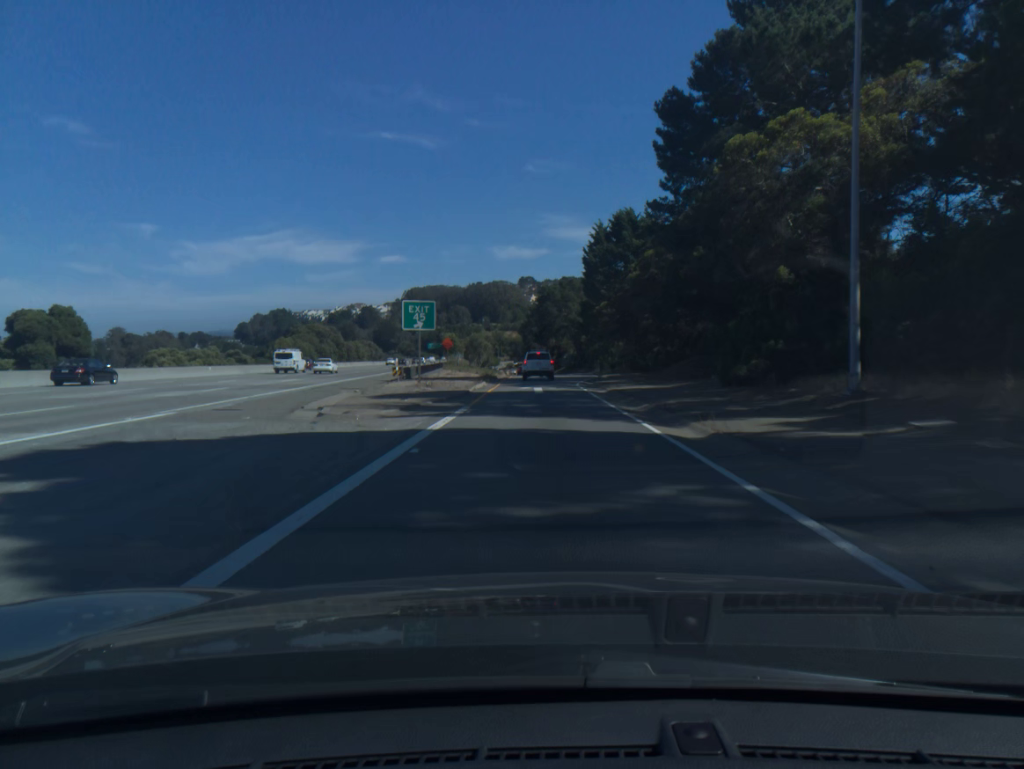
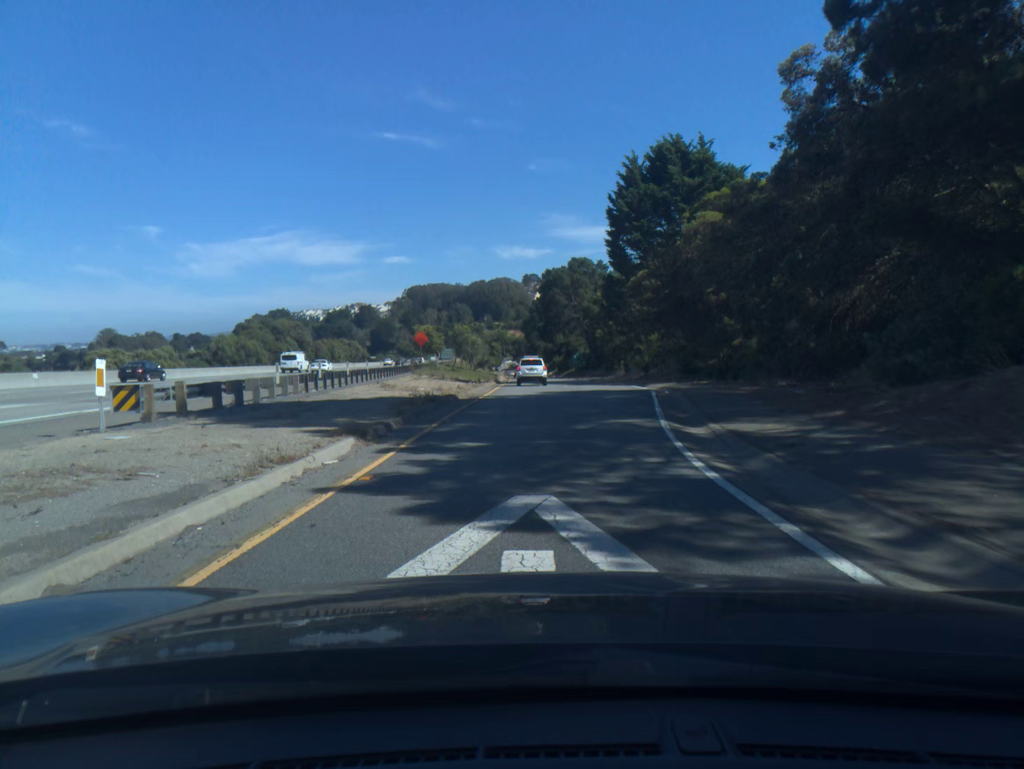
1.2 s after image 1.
(-0.1, +27.7) m; 0°
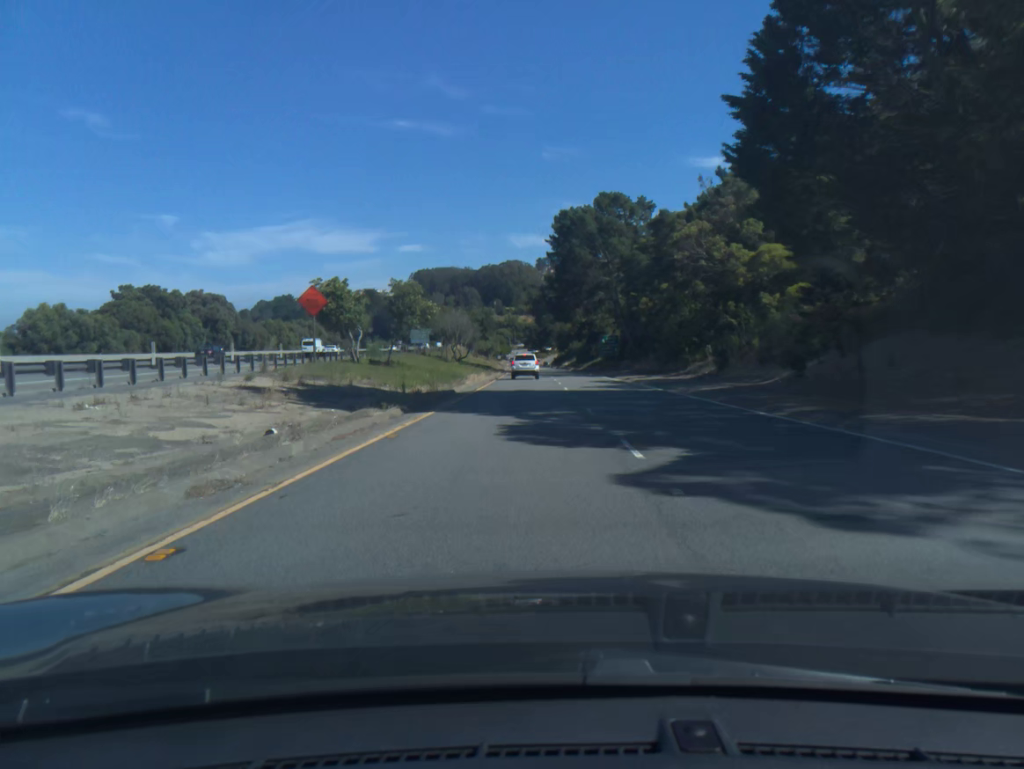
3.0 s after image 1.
(+0.1, +40.3) m; -1°
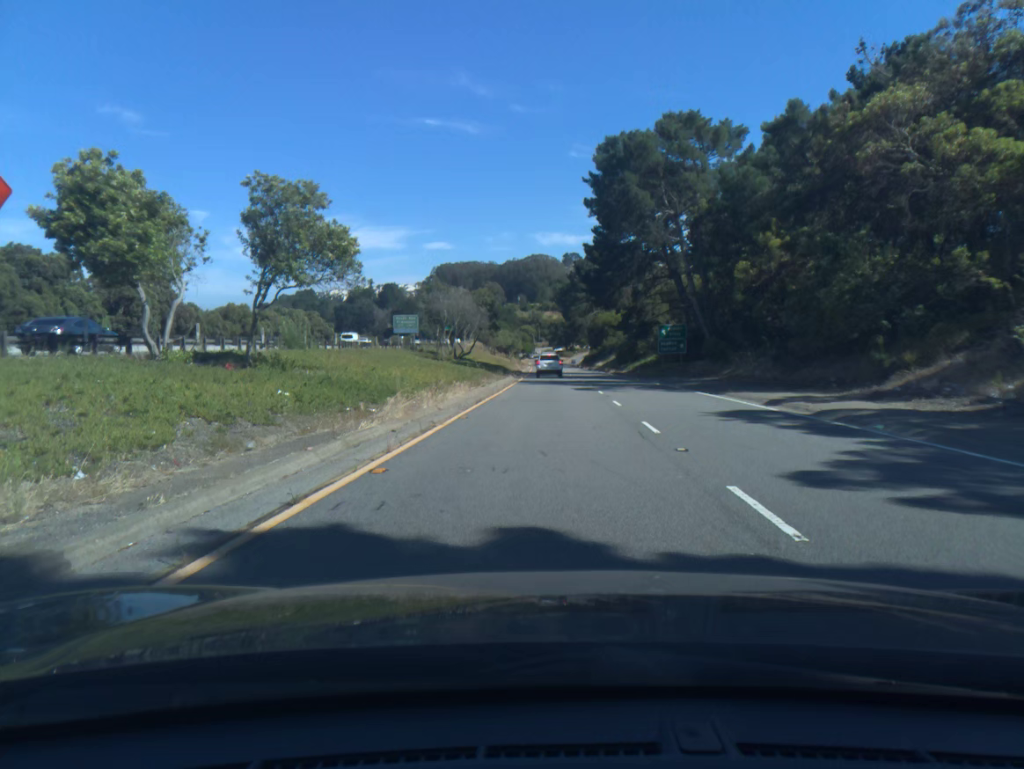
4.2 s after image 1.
(-0.6, +26.1) m; -2°
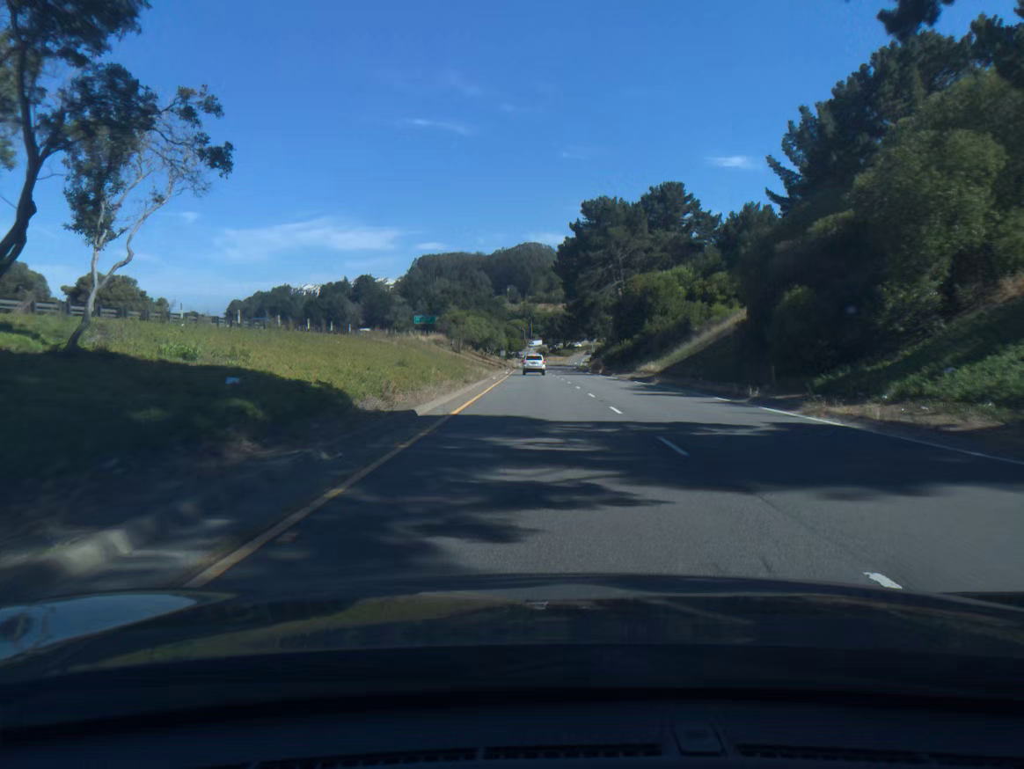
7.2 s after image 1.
(+0.6, +62.2) m; +1°
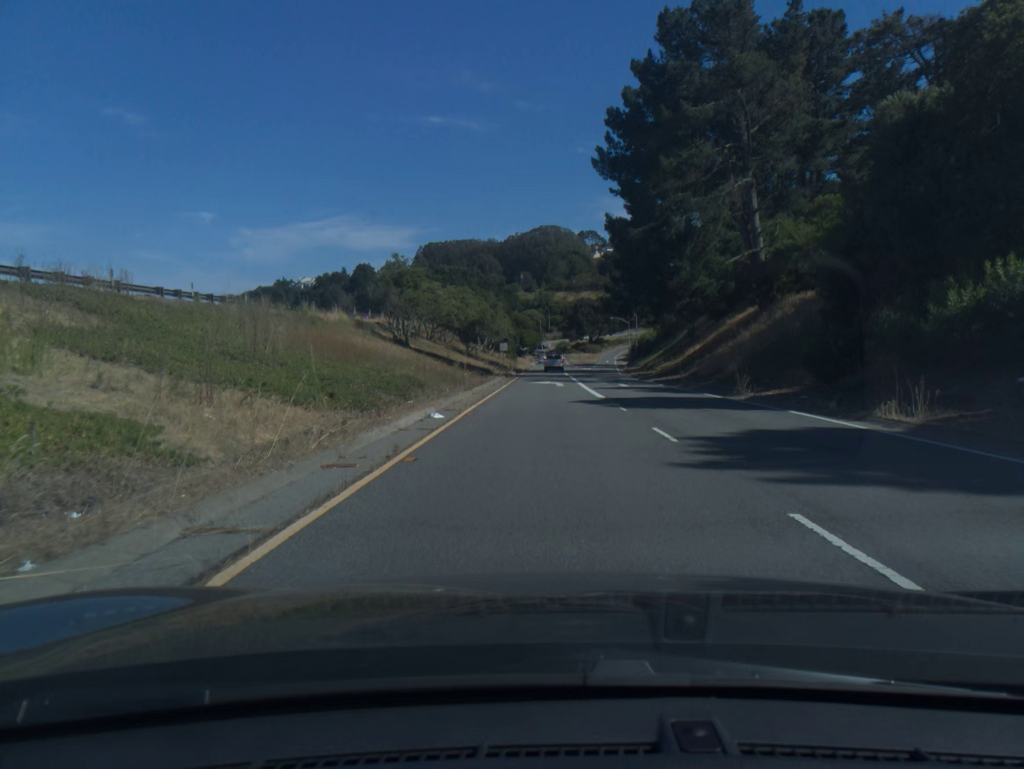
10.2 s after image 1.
(-1.0, +57.5) m; -1°
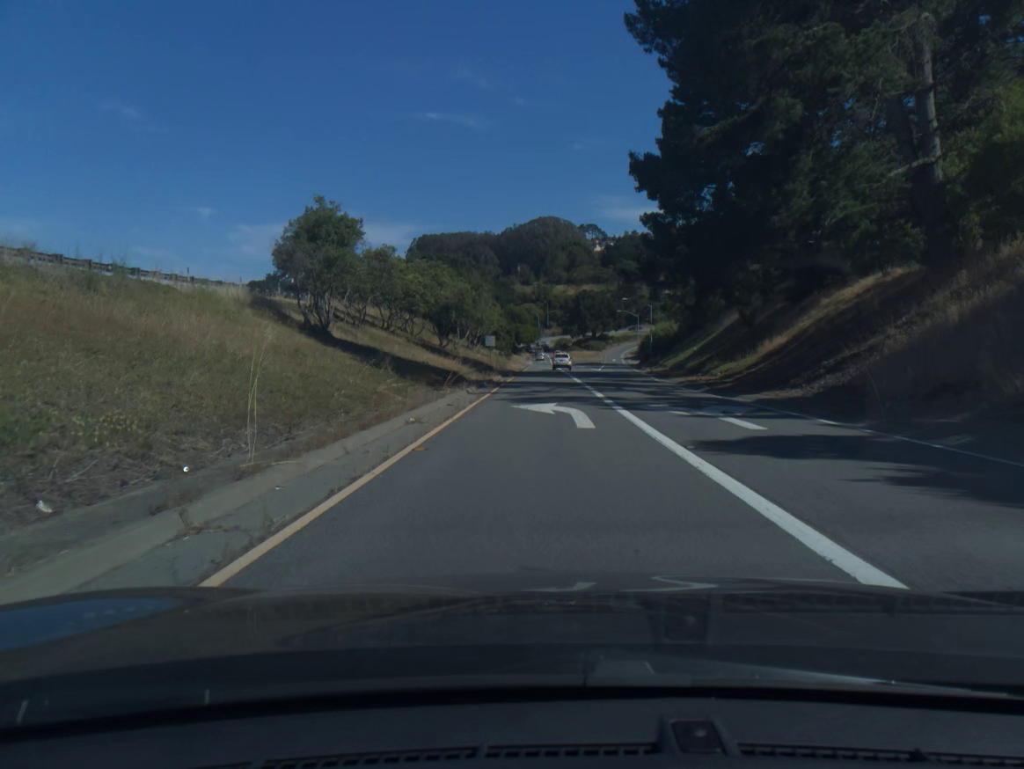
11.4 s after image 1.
(0.0, +21.7) m; 0°
